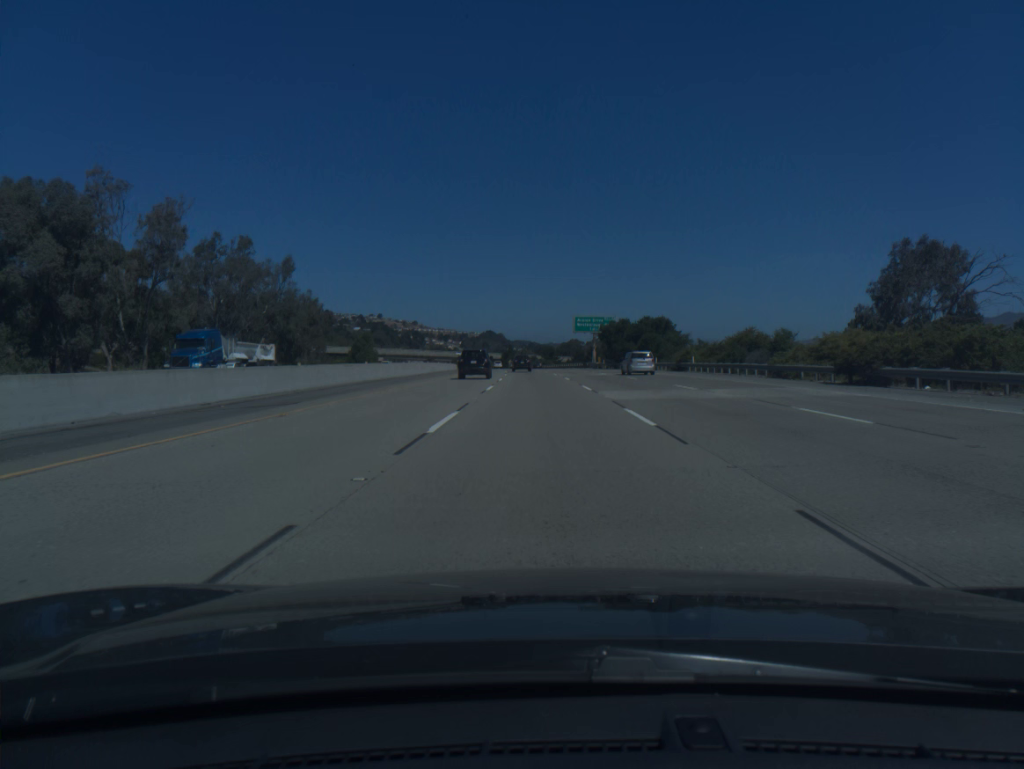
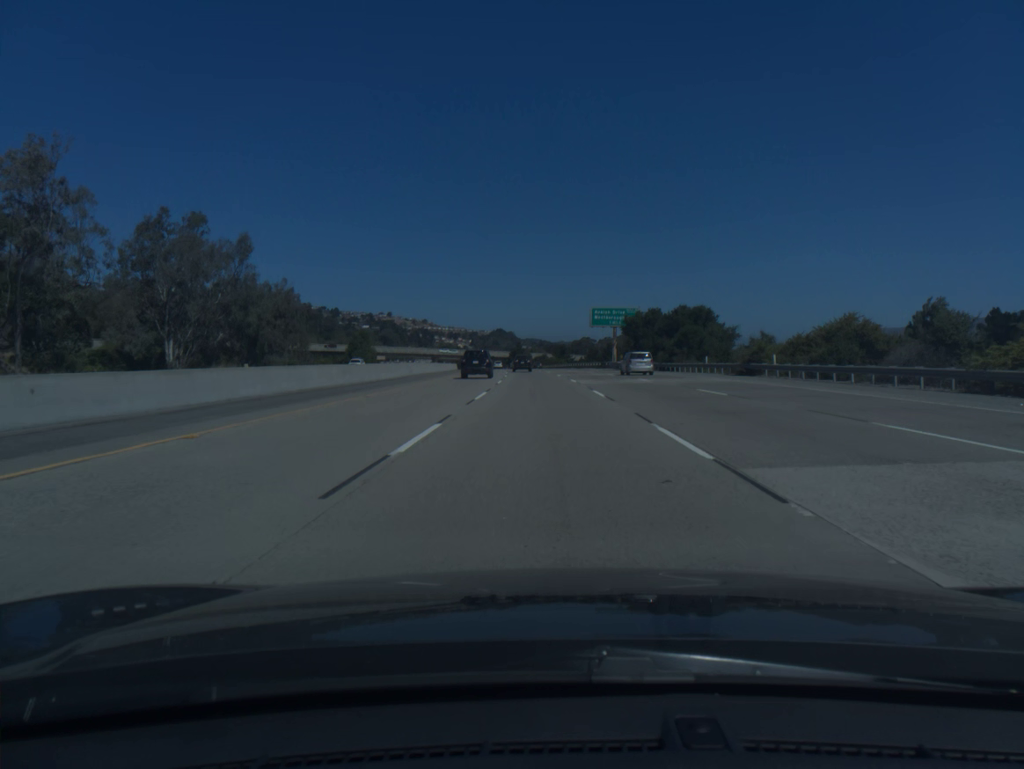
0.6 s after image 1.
(-0.1, +19.0) m; -1°
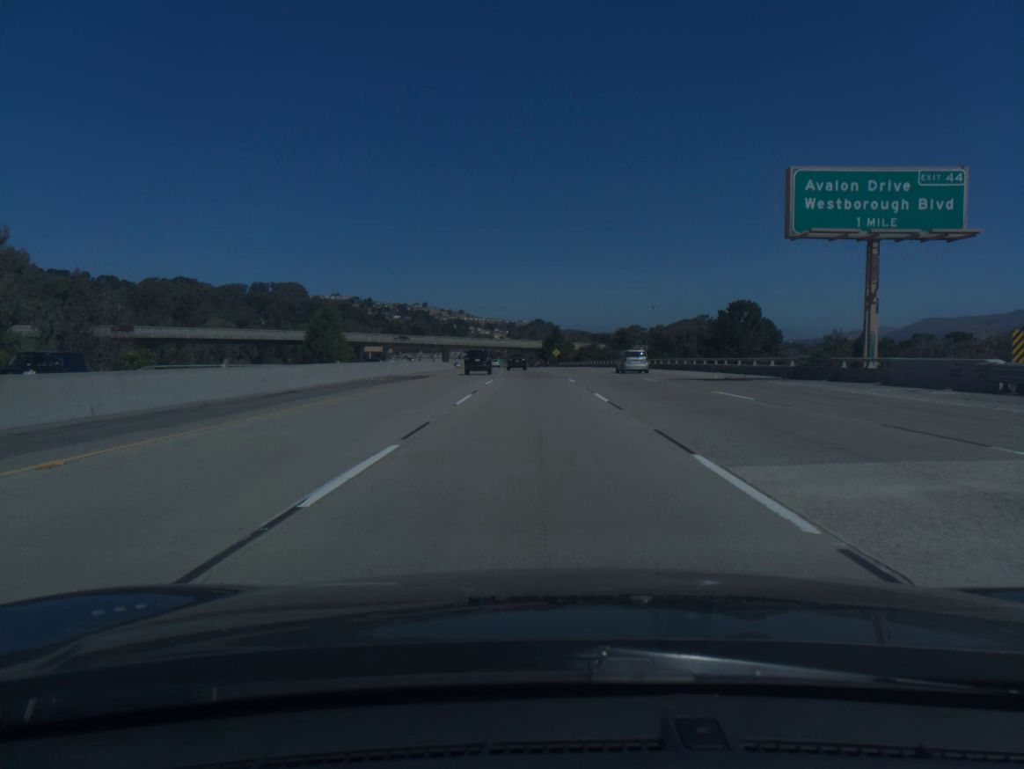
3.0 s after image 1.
(-1.8, +76.3) m; -3°
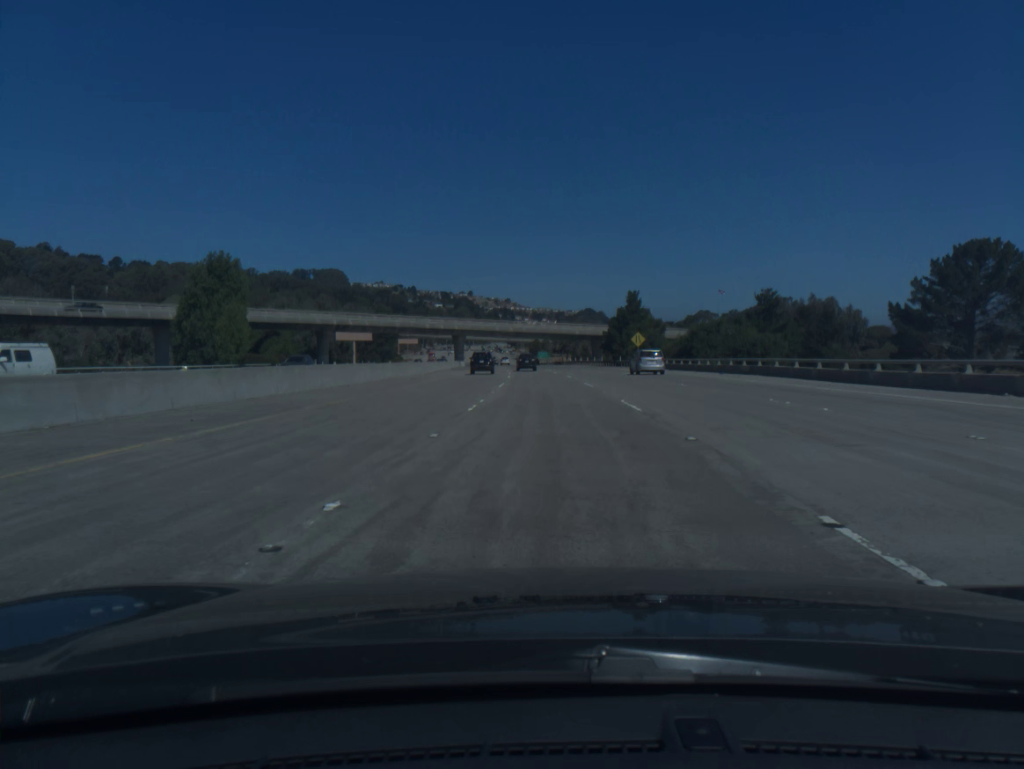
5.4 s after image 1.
(-2.5, +76.6) m; -3°
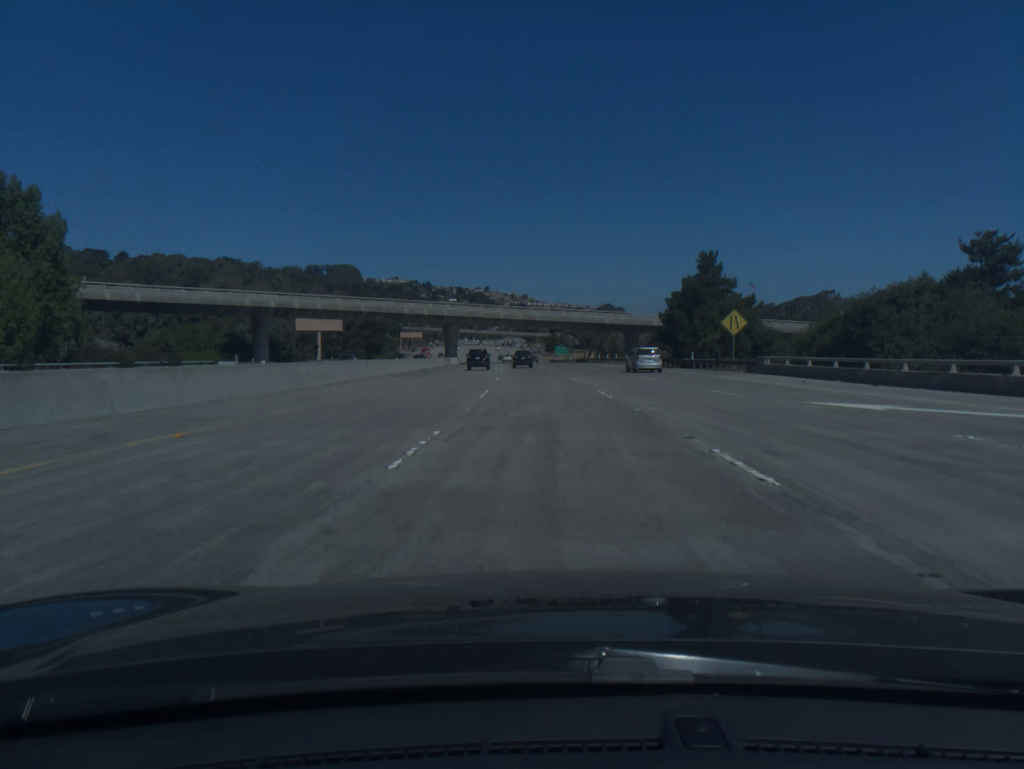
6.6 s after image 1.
(-0.4, +38.4) m; -1°
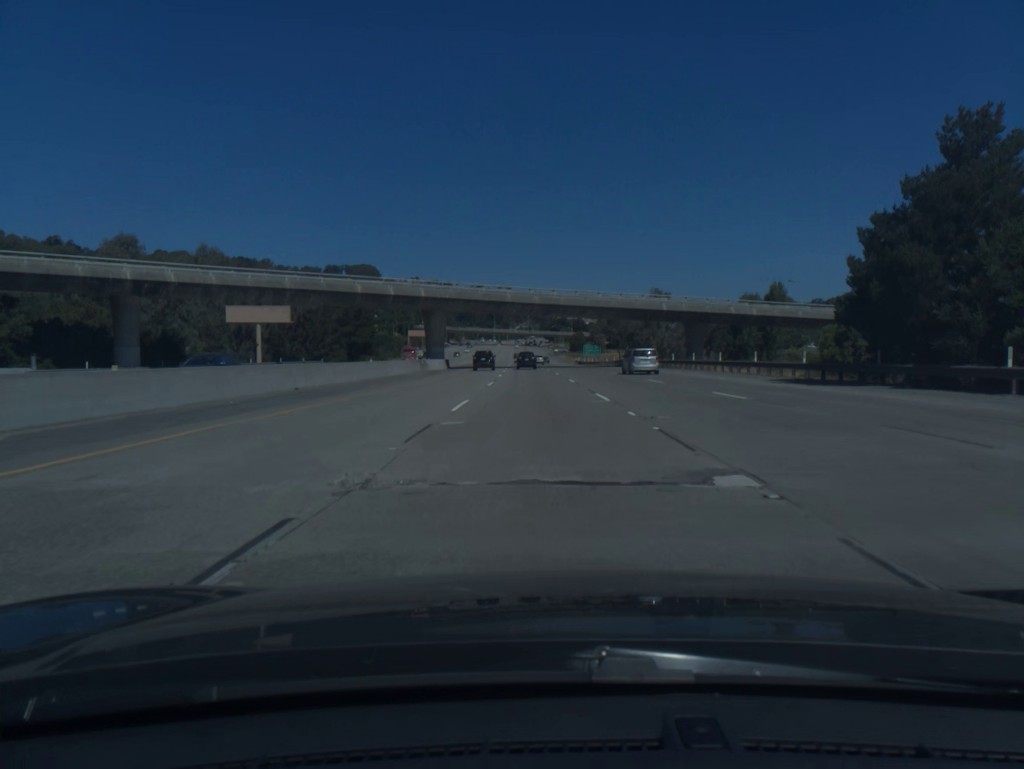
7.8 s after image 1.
(-0.5, +38.4) m; -2°
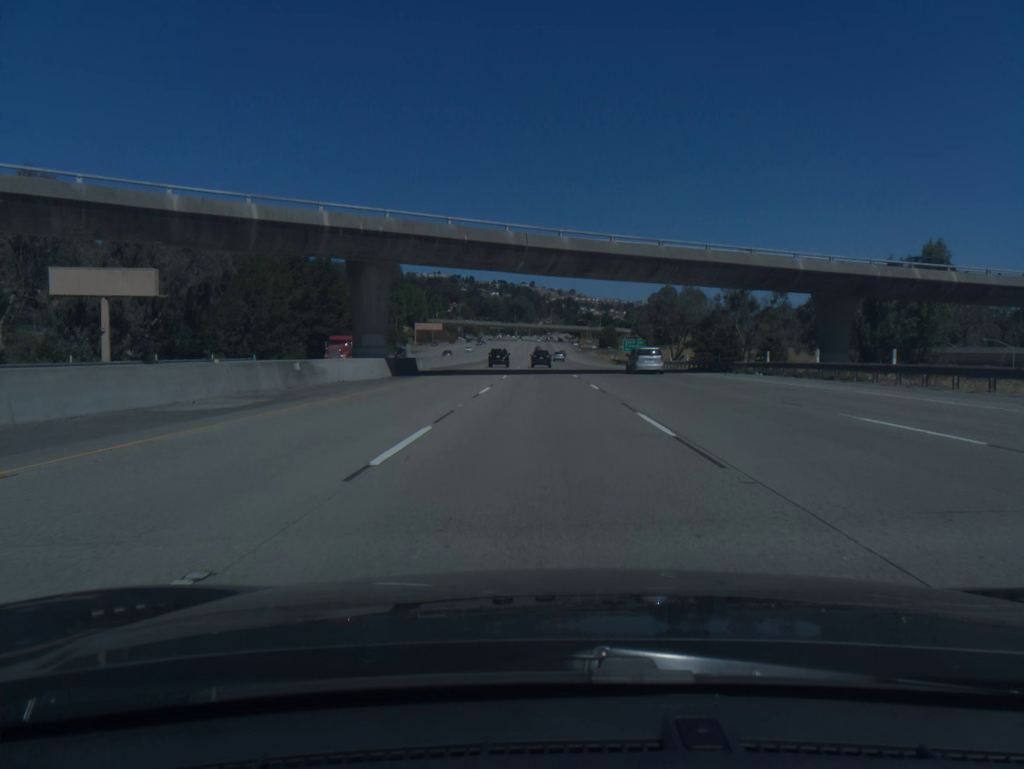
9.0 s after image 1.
(-0.6, +38.4) m; -2°
